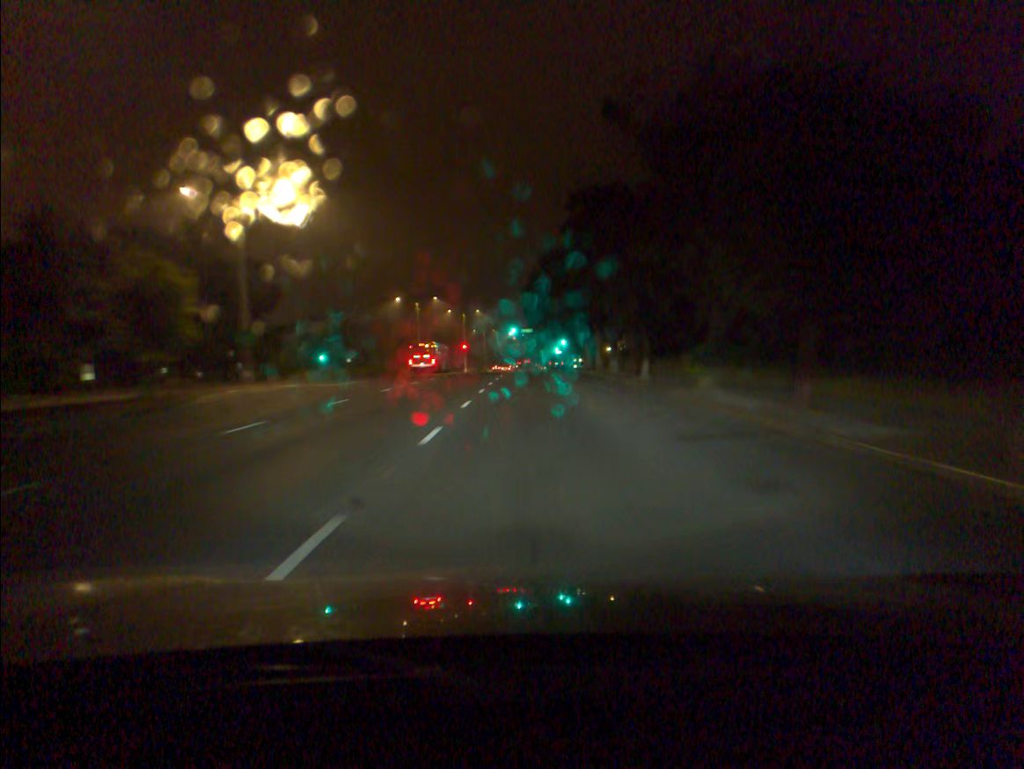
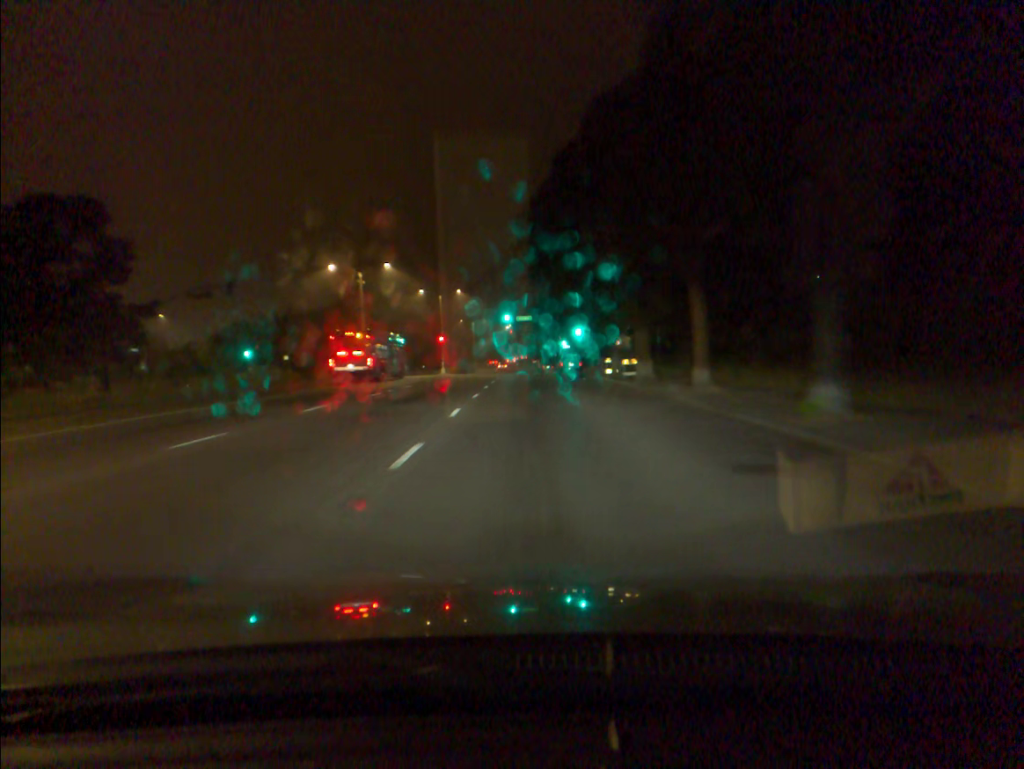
(+0.1, +31.2) m; 0°
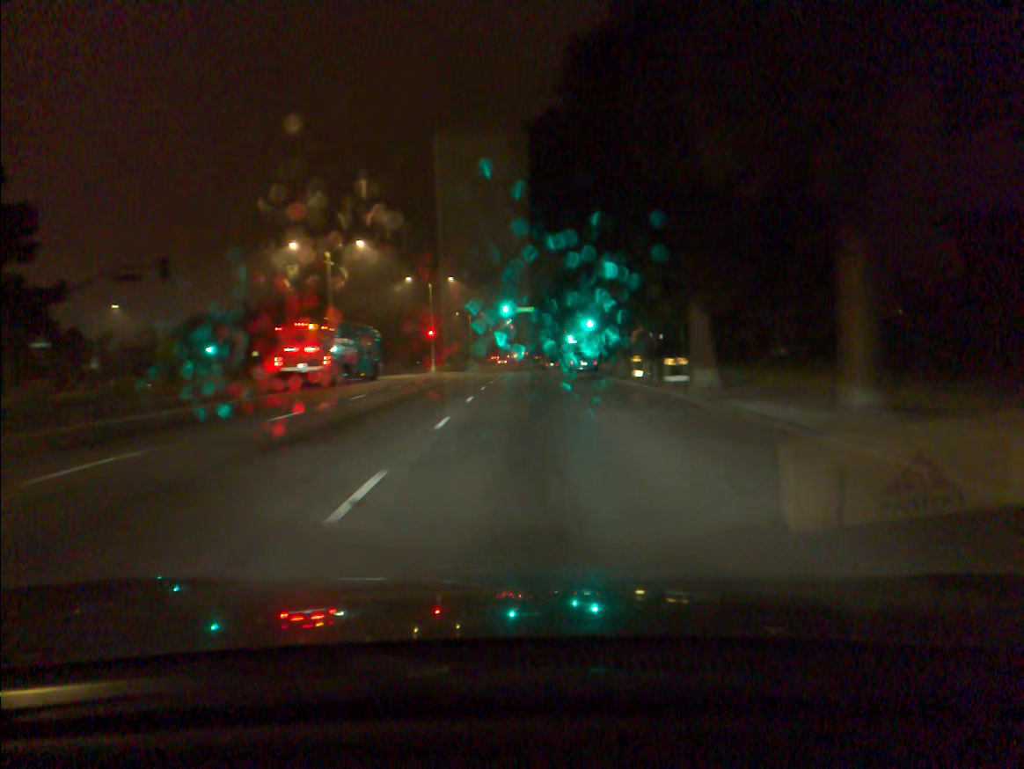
(0.0, +10.2) m; 0°
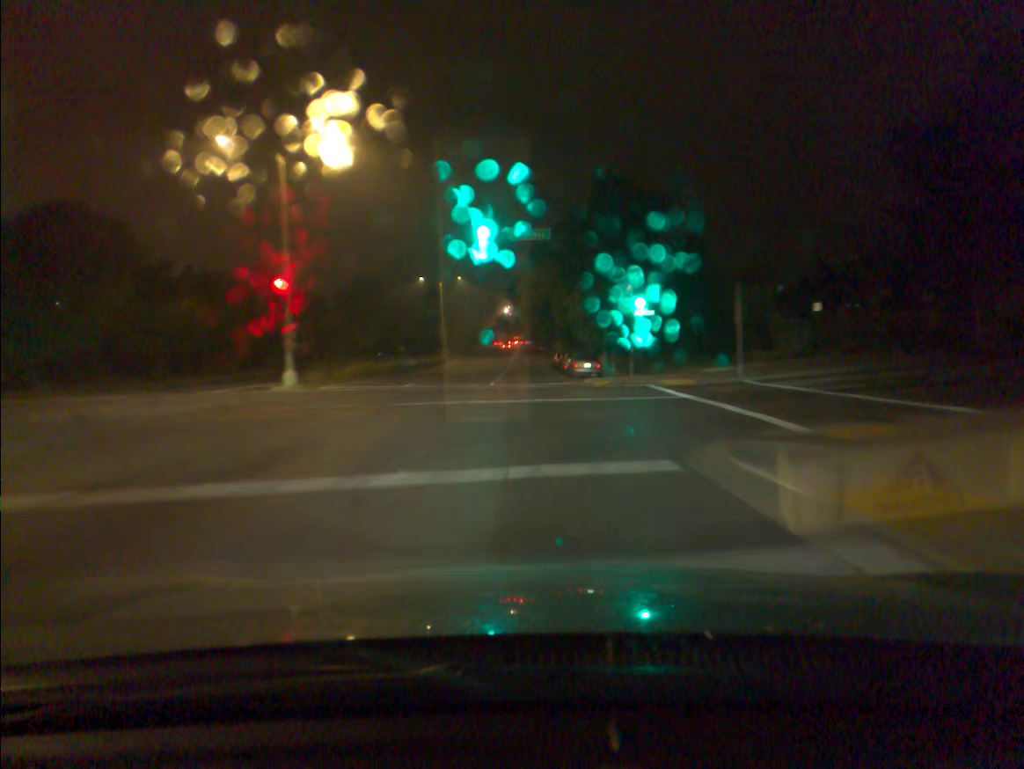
(0.0, +51.2) m; 0°
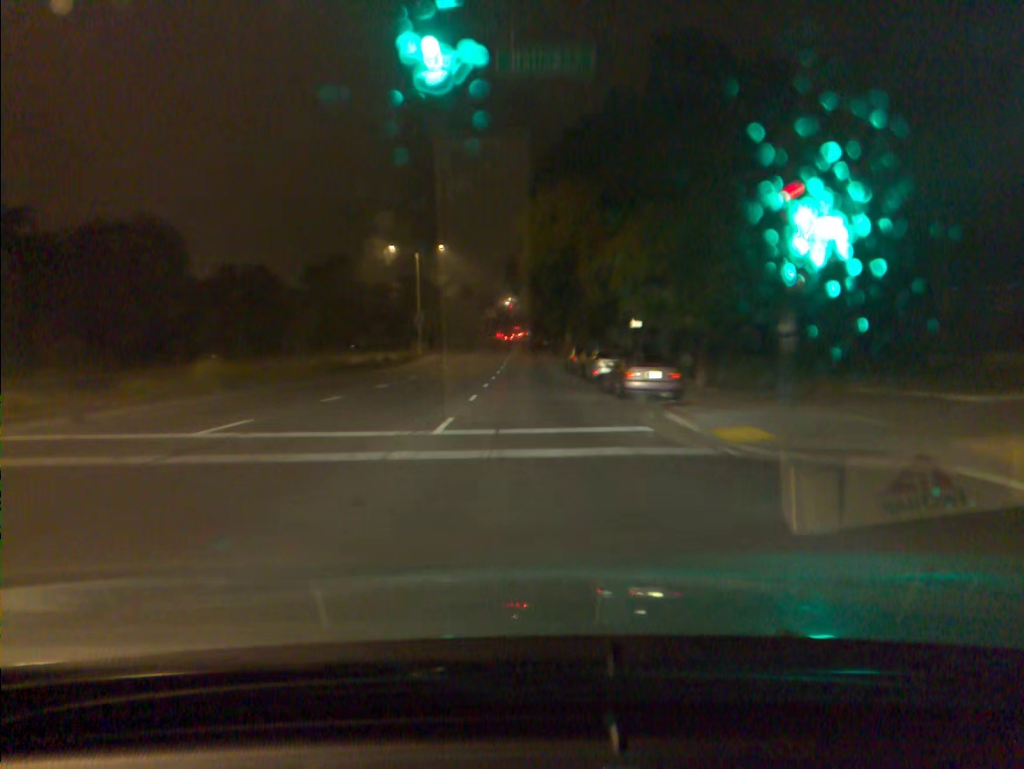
(0.0, +21.0) m; 0°
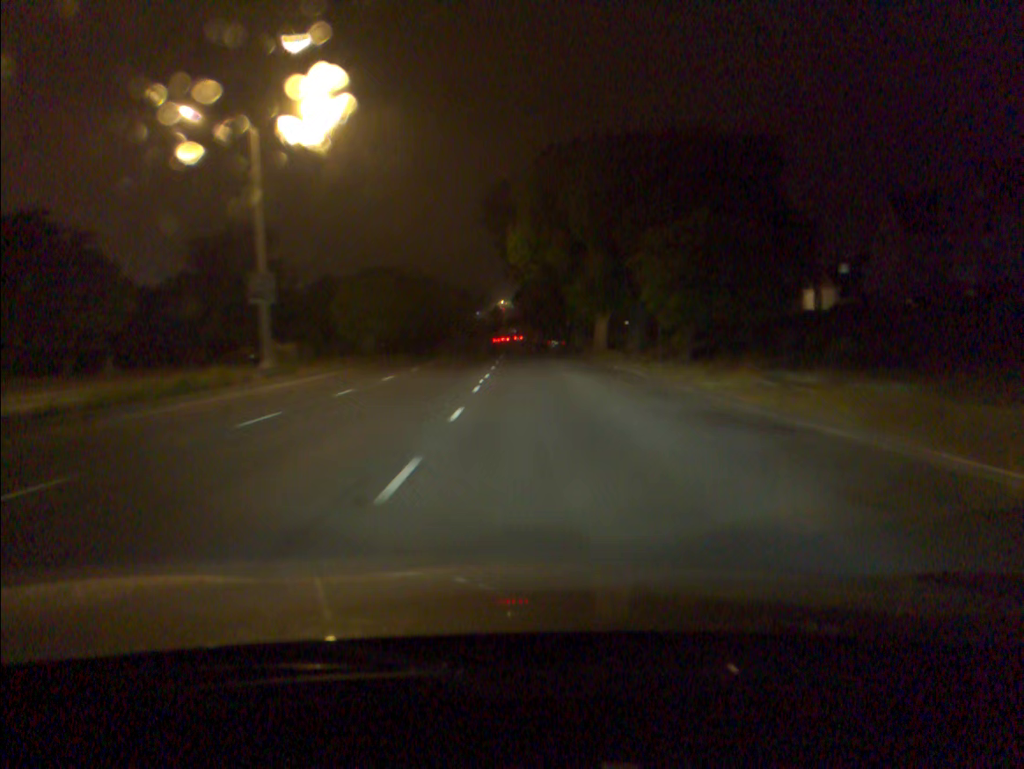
(0.0, +42.9) m; +1°
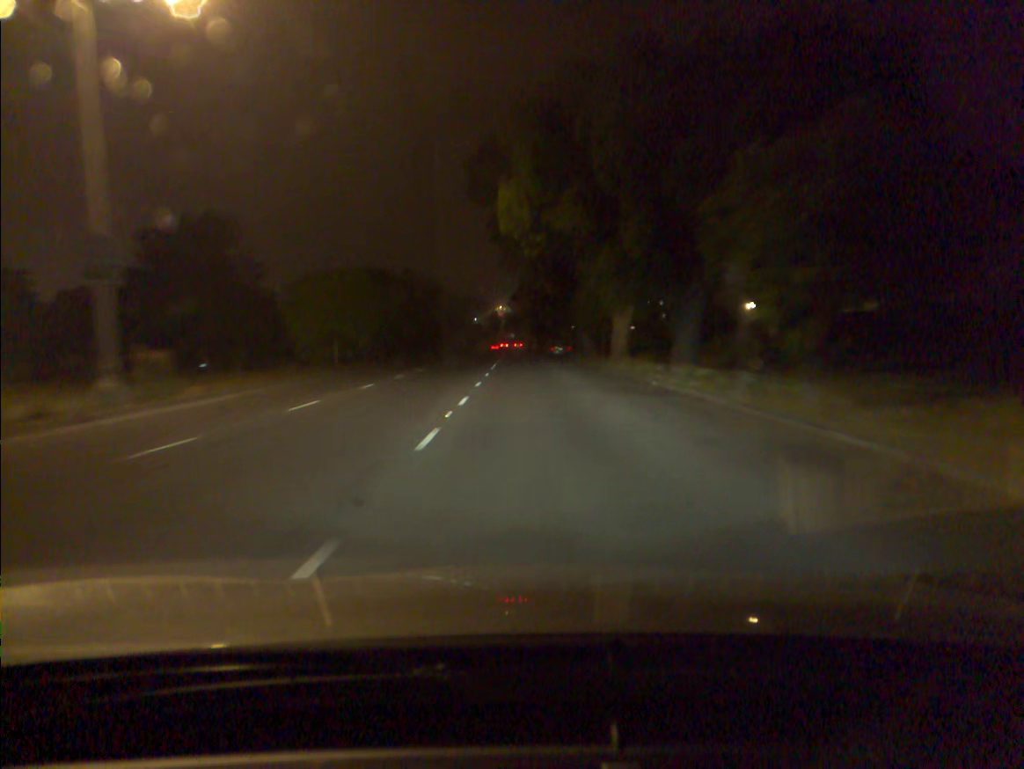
(0.0, +10.9) m; 0°
